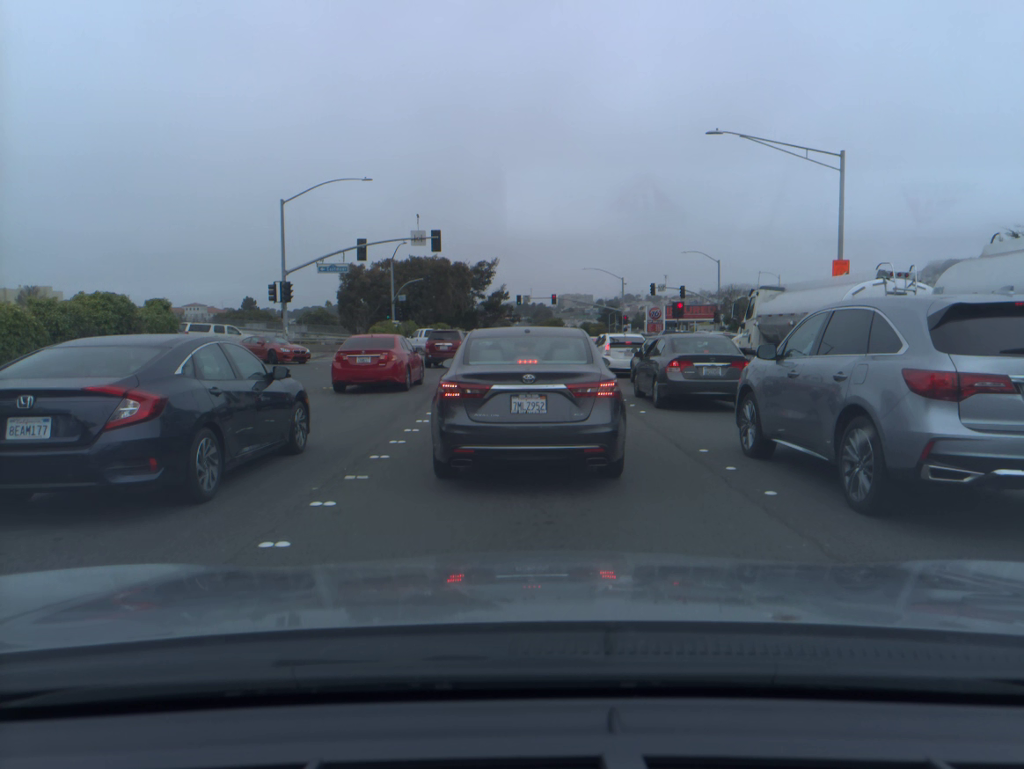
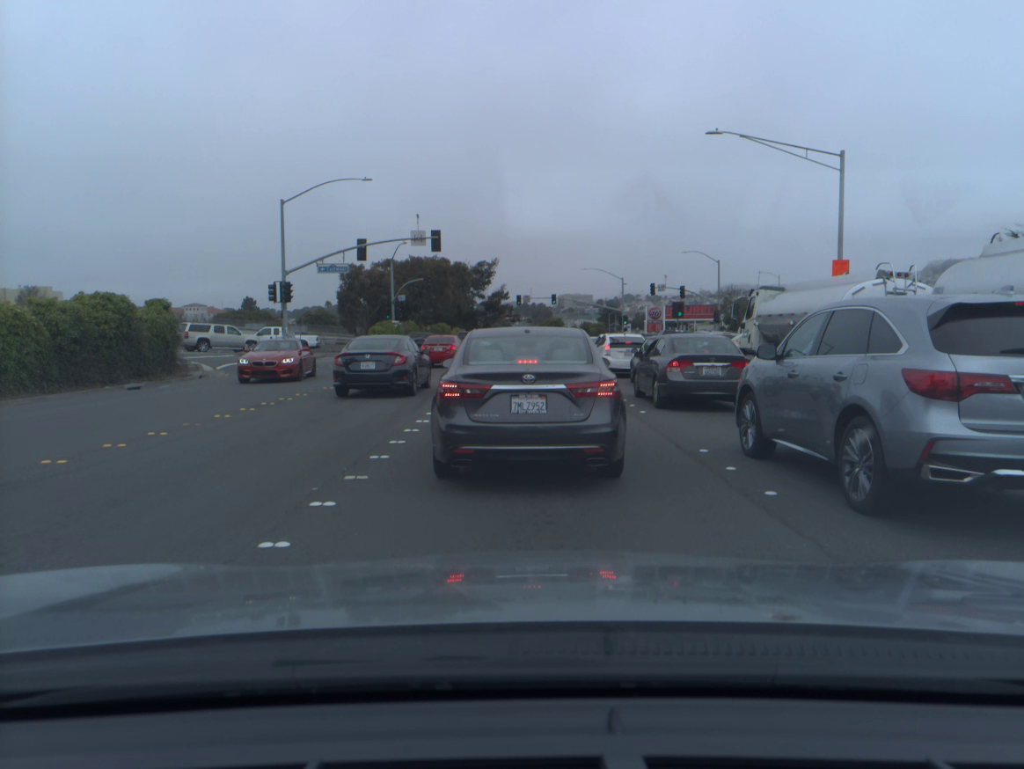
(0.0, 0.0) m; 0°
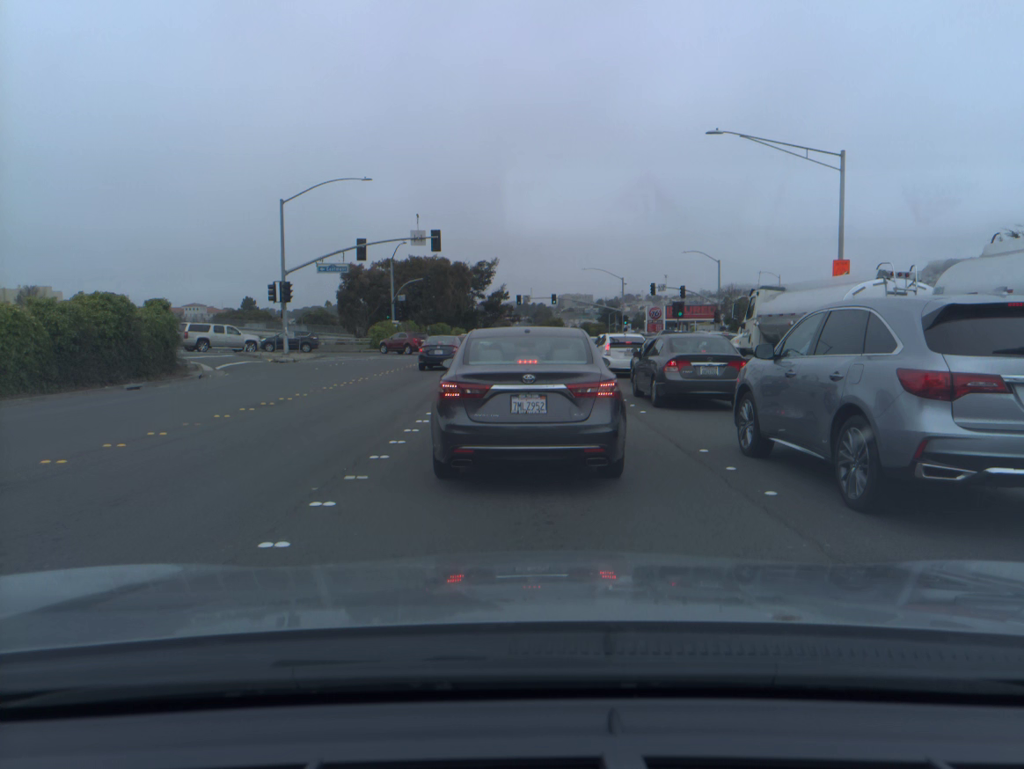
(0.0, 0.0) m; 0°
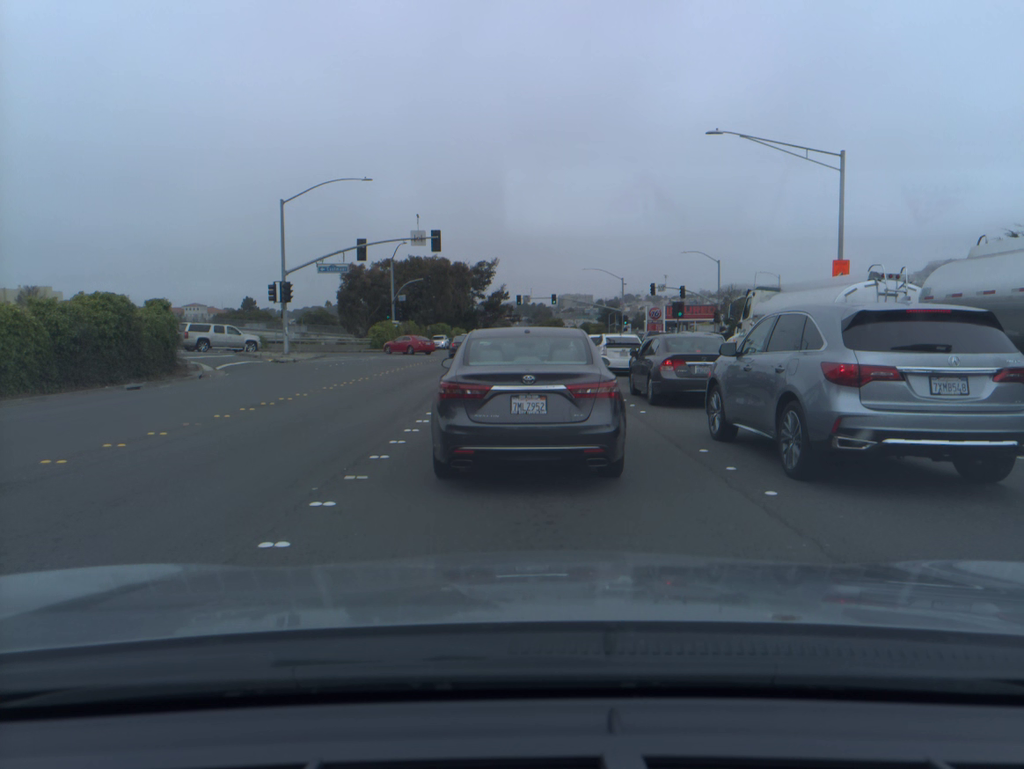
(0.0, 0.0) m; 0°
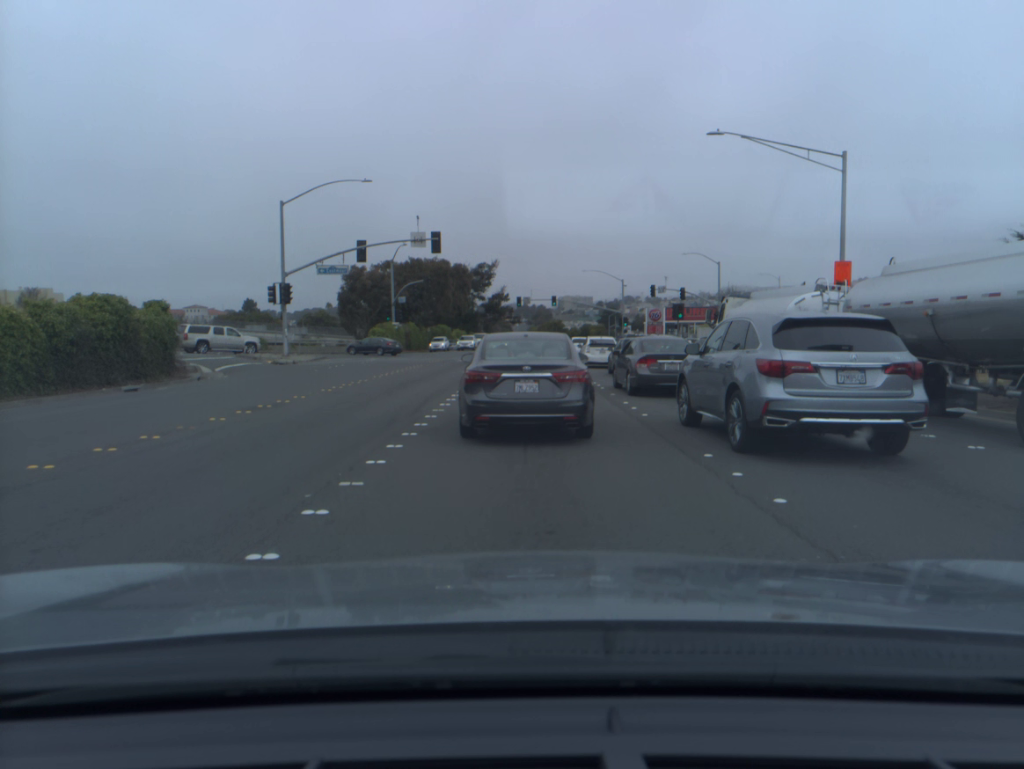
(0.0, +0.1) m; +1°
